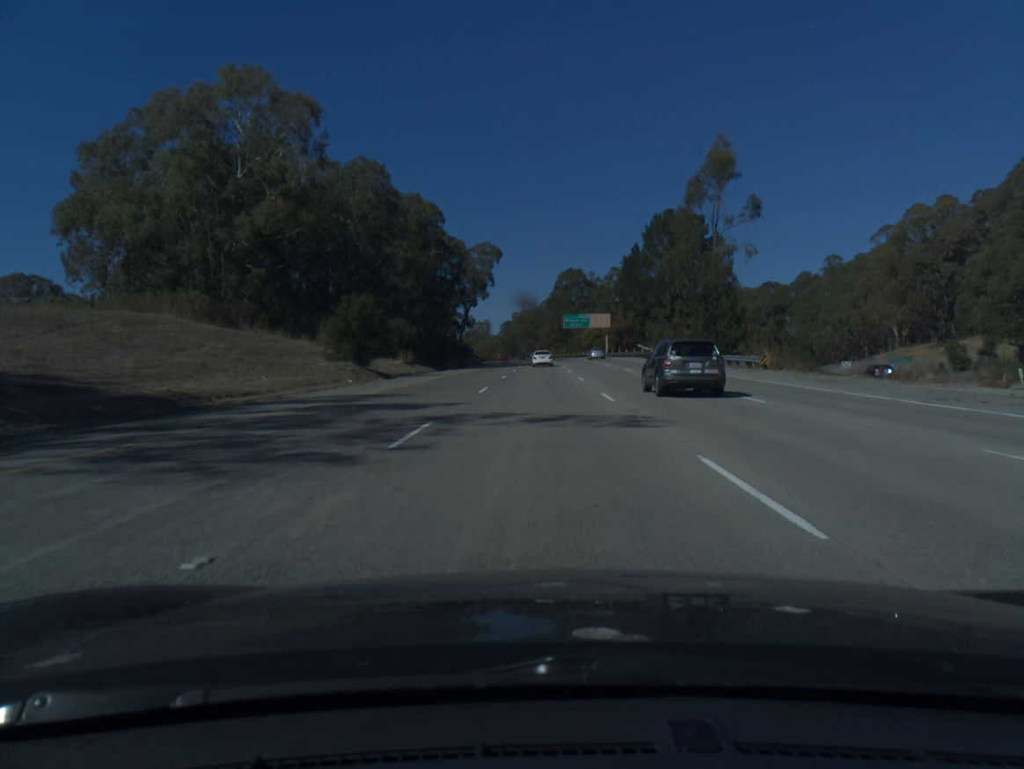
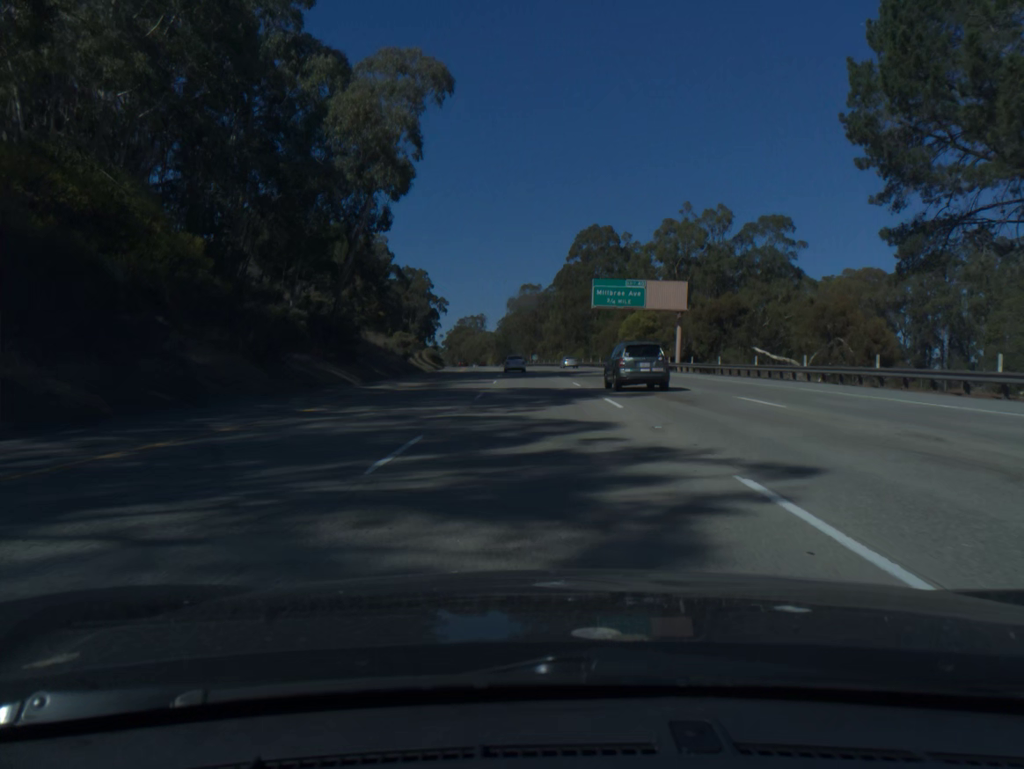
(-0.1, +74.7) m; 0°
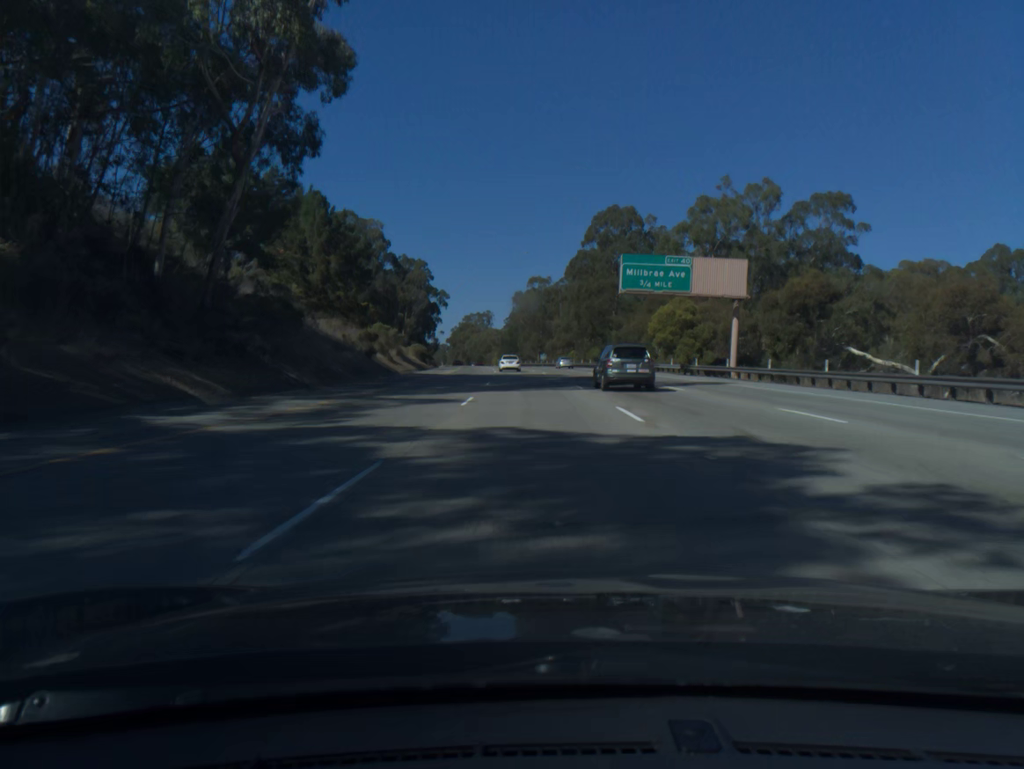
(-0.1, +18.2) m; -1°
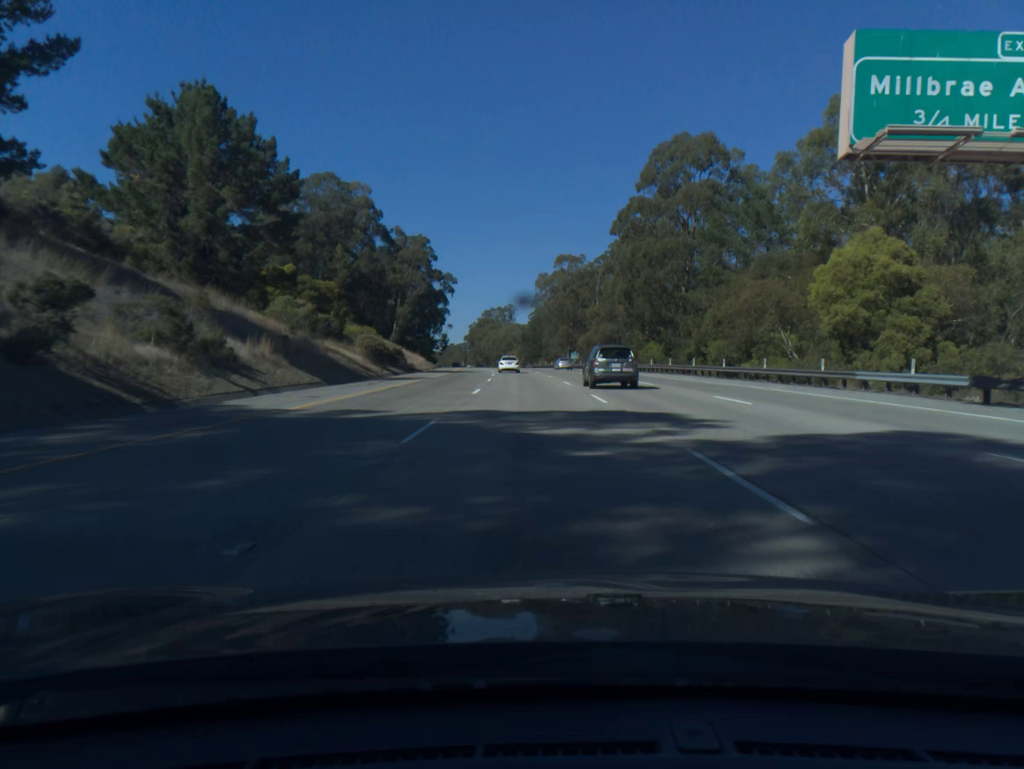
(-0.6, +37.9) m; -2°
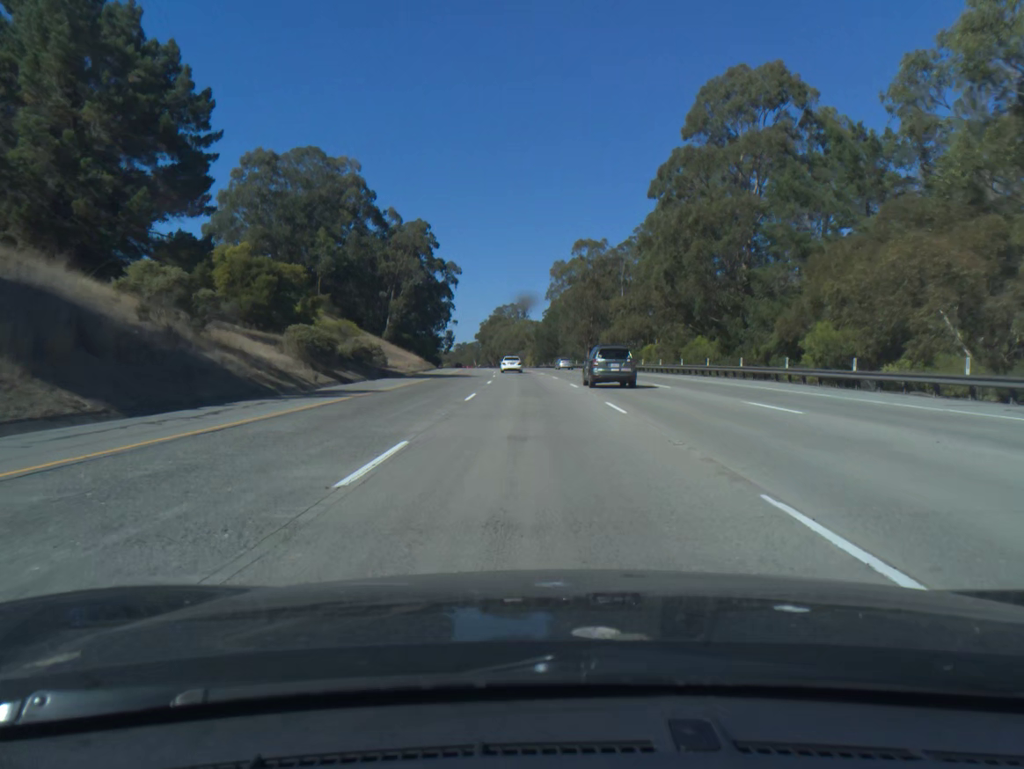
(-0.2, +18.2) m; -1°
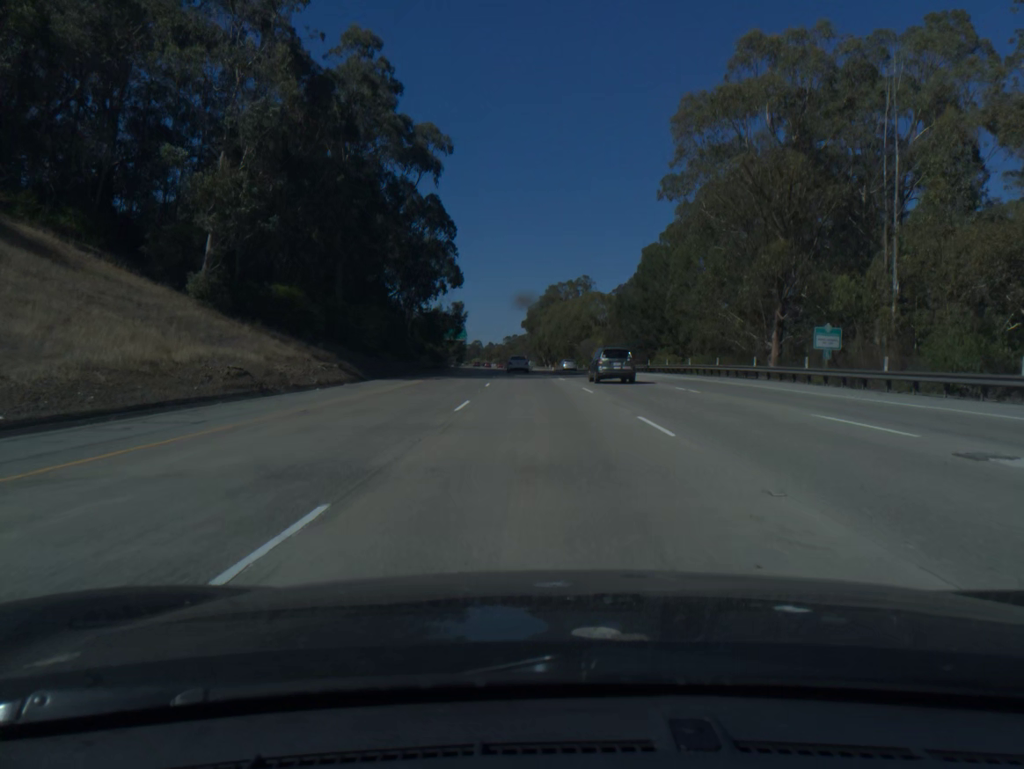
(-2.9, +77.5) m; -4°
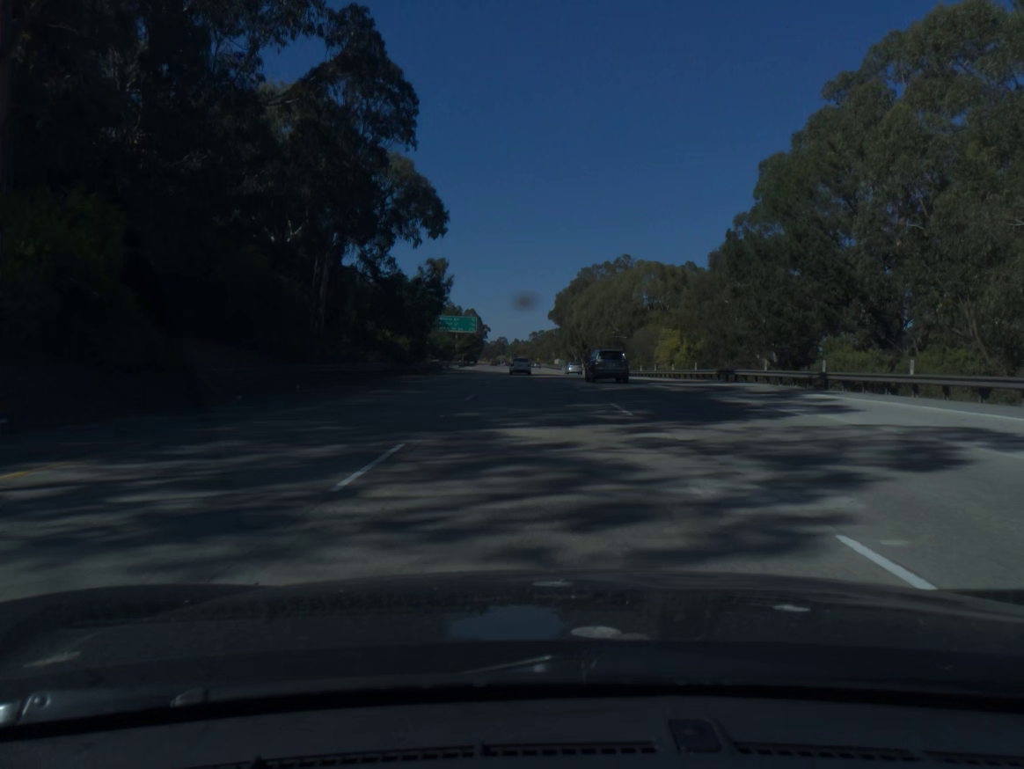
(-0.7, +39.6) m; -2°
